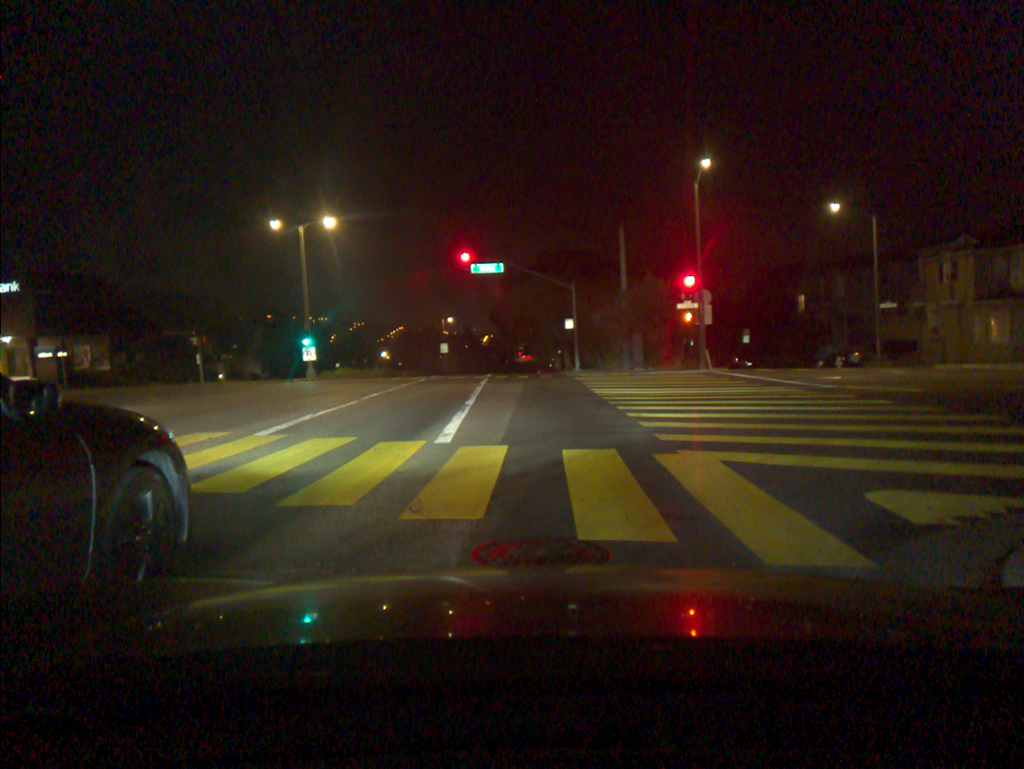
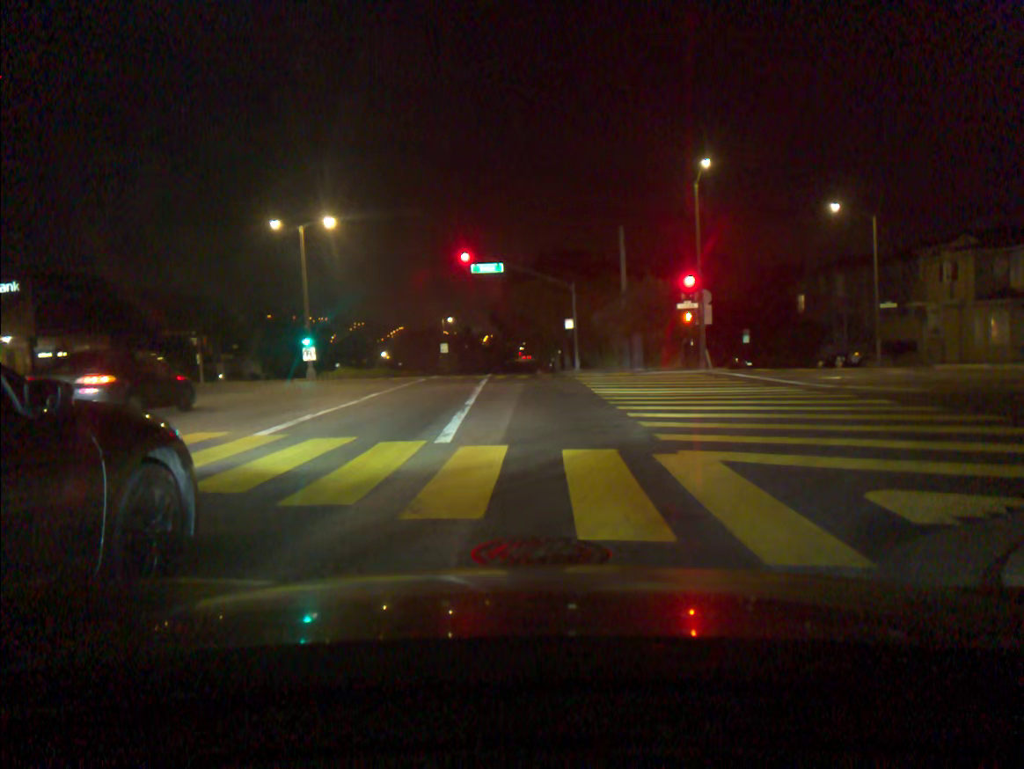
(0.0, 0.0) m; 0°
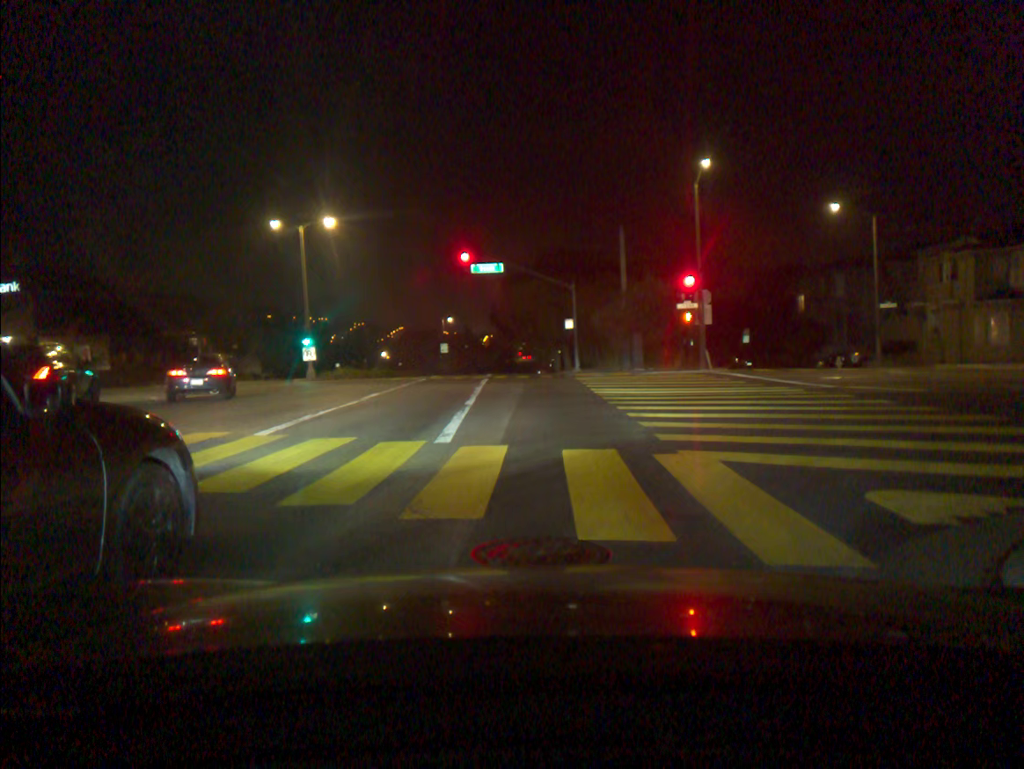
(0.0, 0.0) m; 0°
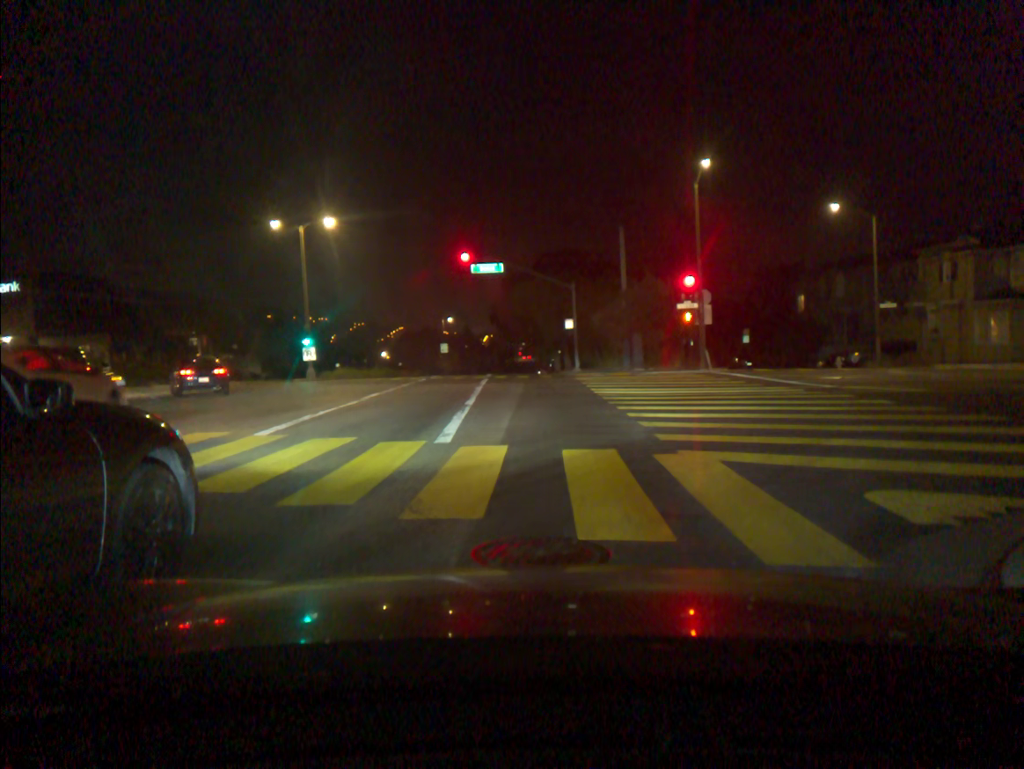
(0.0, 0.0) m; 0°
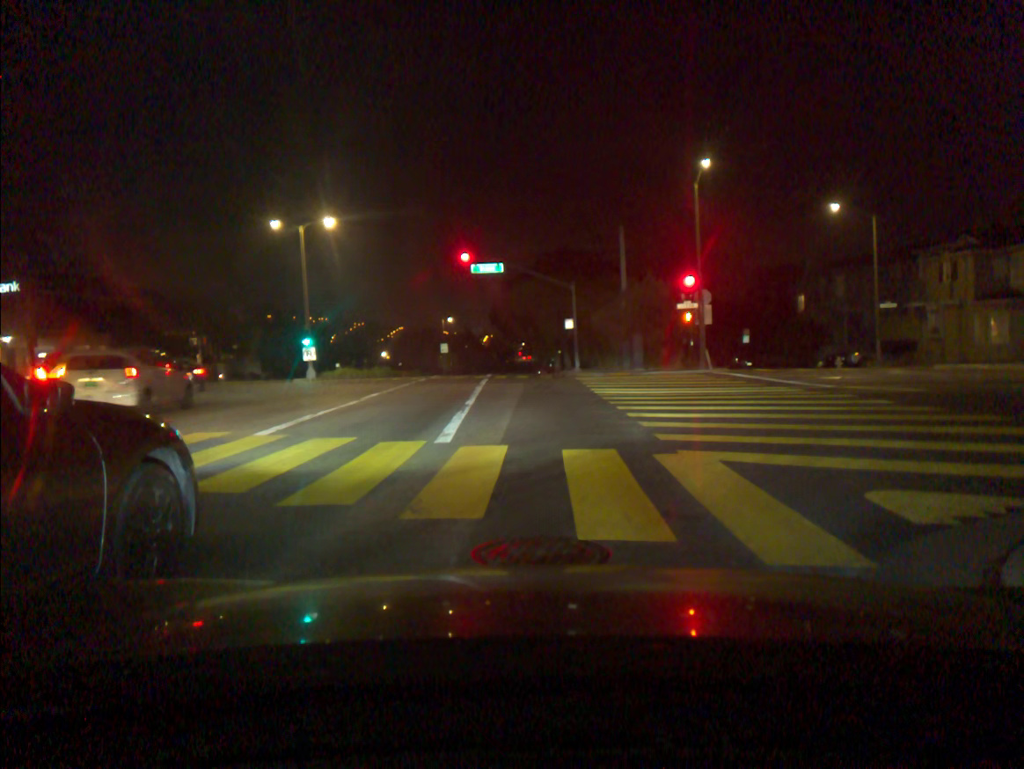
(0.0, 0.0) m; 0°
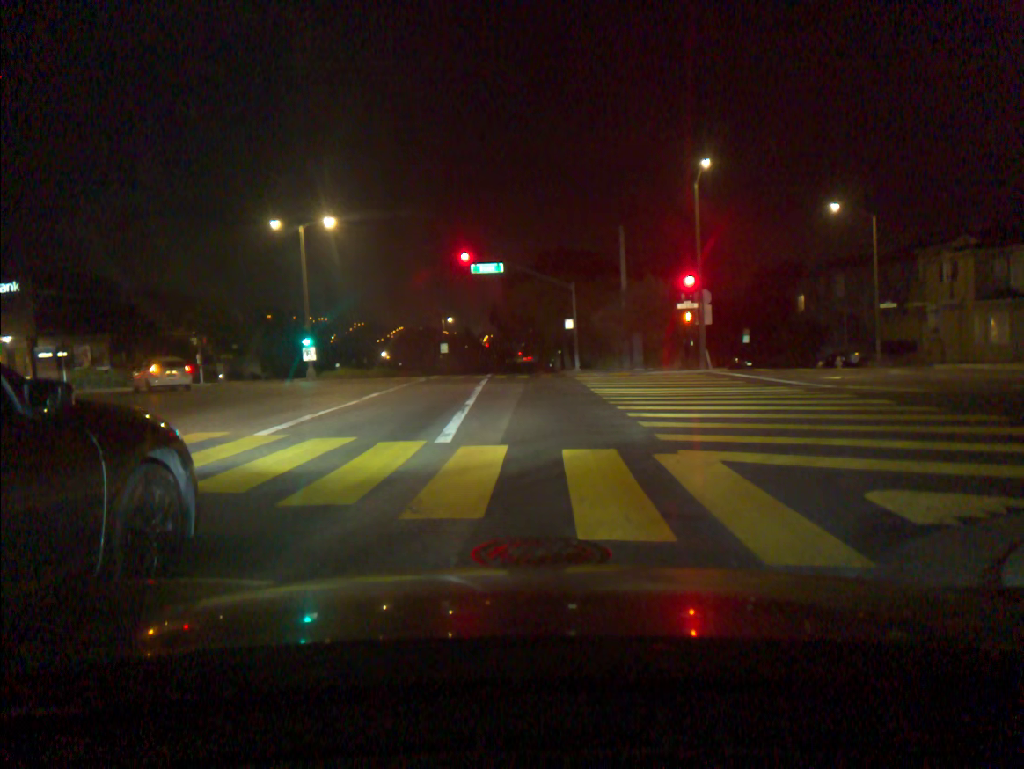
(0.0, 0.0) m; 0°
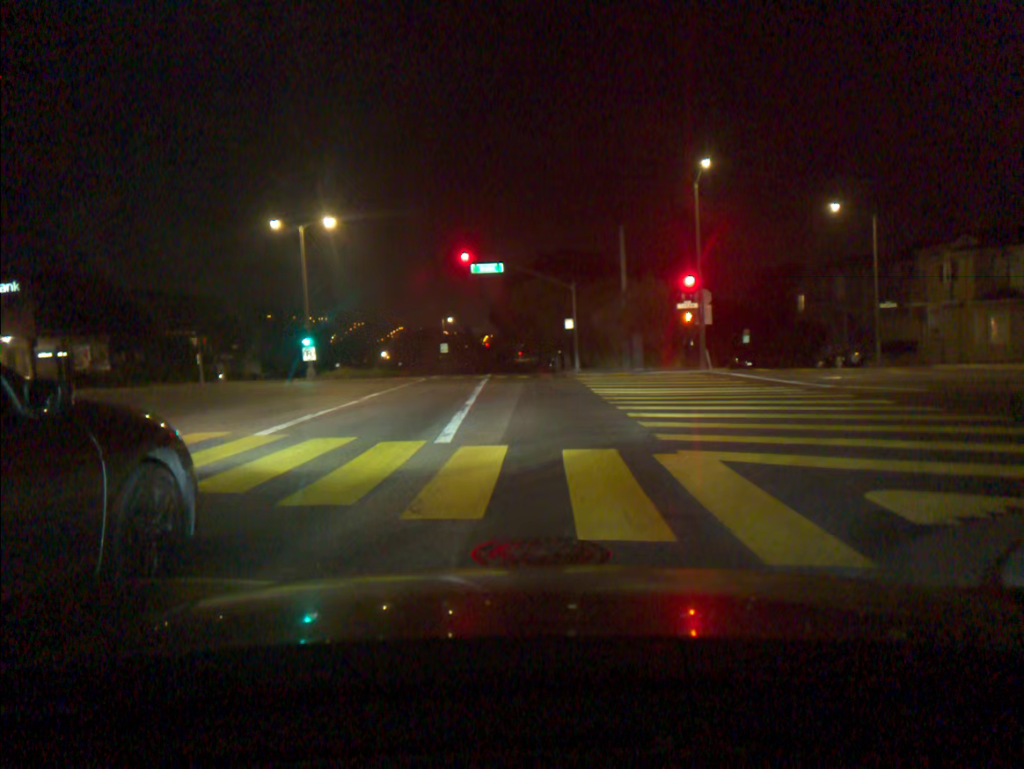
(0.0, 0.0) m; 0°
